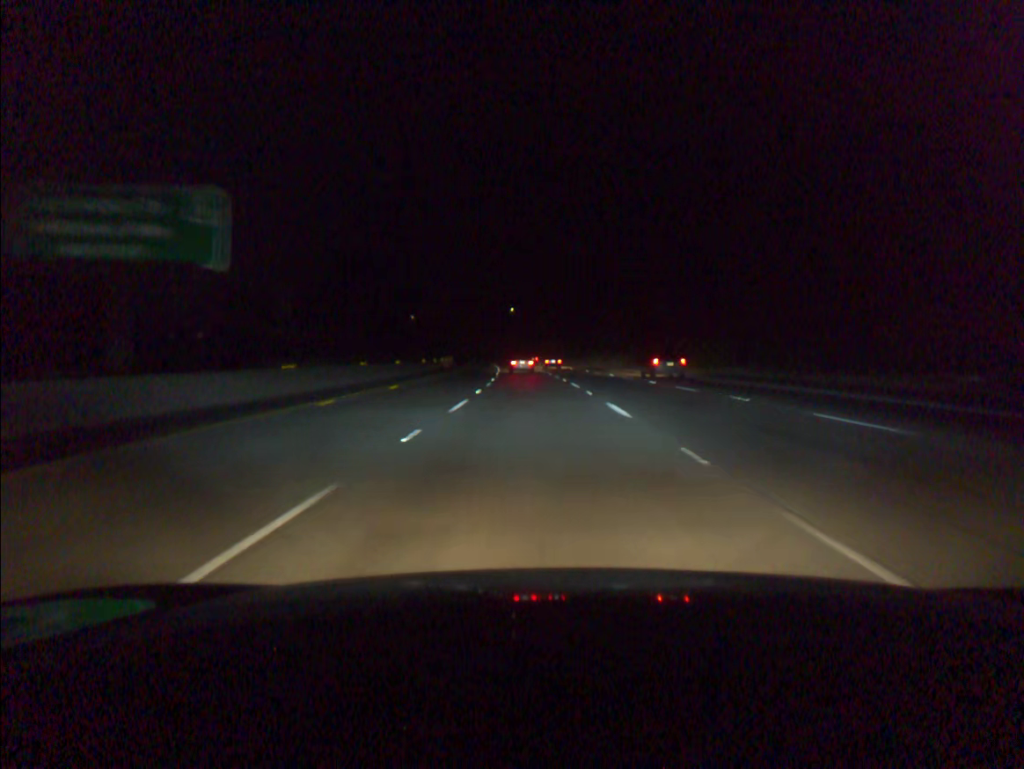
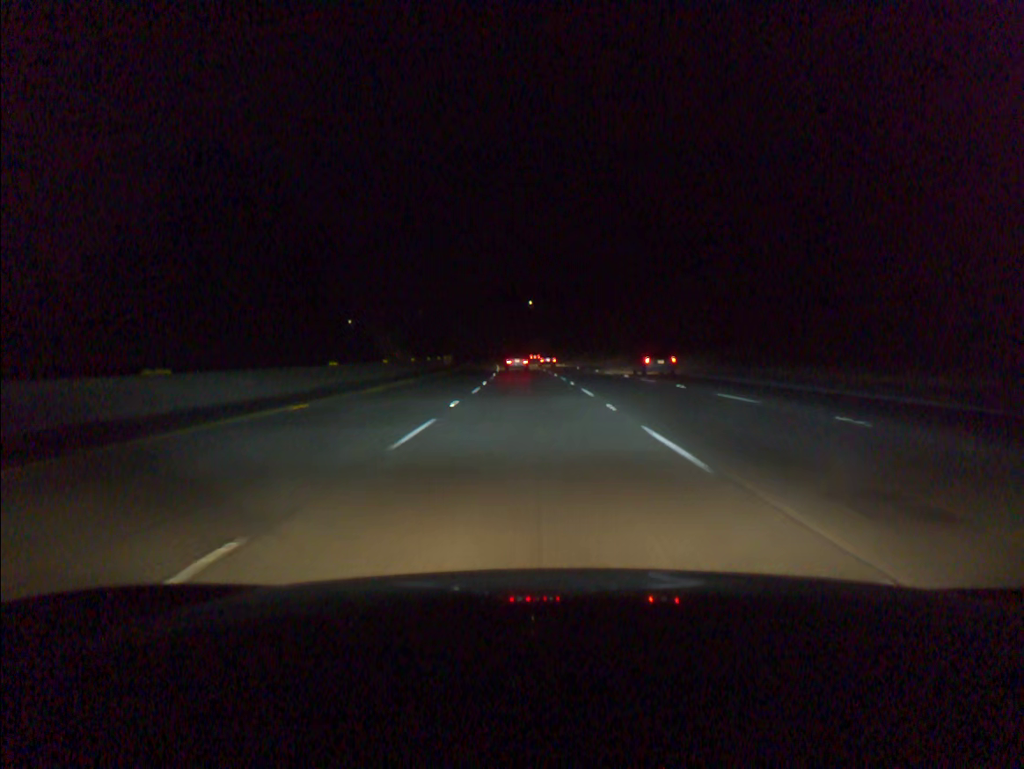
(-0.5, +36.3) m; -1°
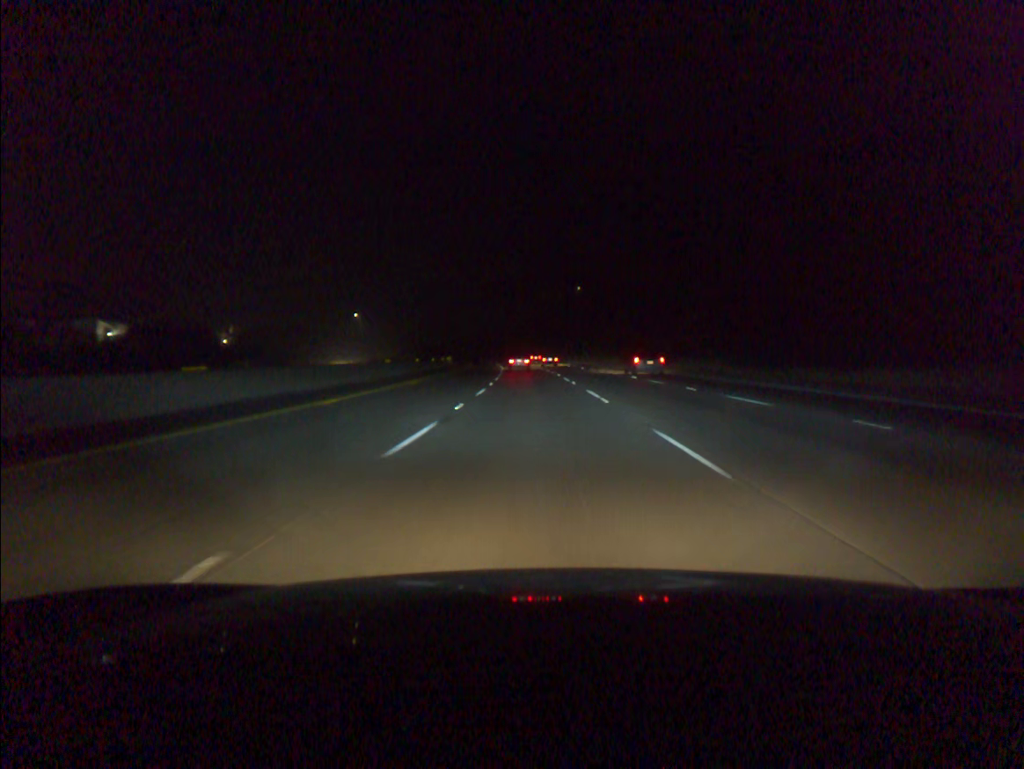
(-2.0, +73.5) m; -3°
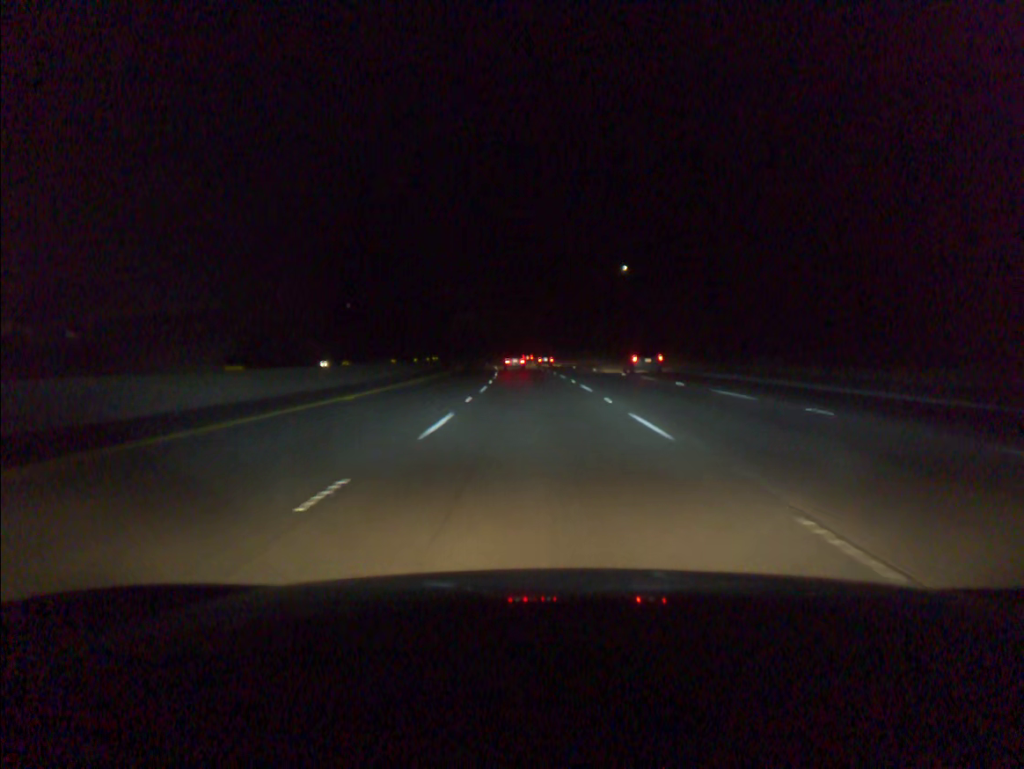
(-1.1, +55.9) m; -2°
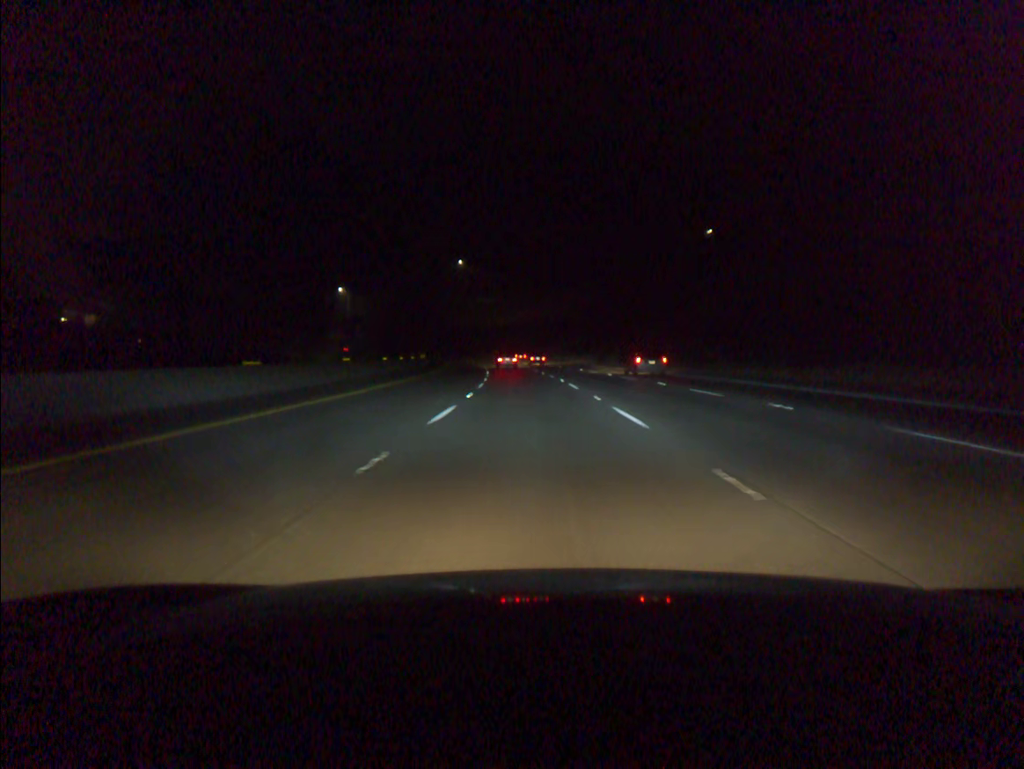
(-1.3, +56.2) m; -3°
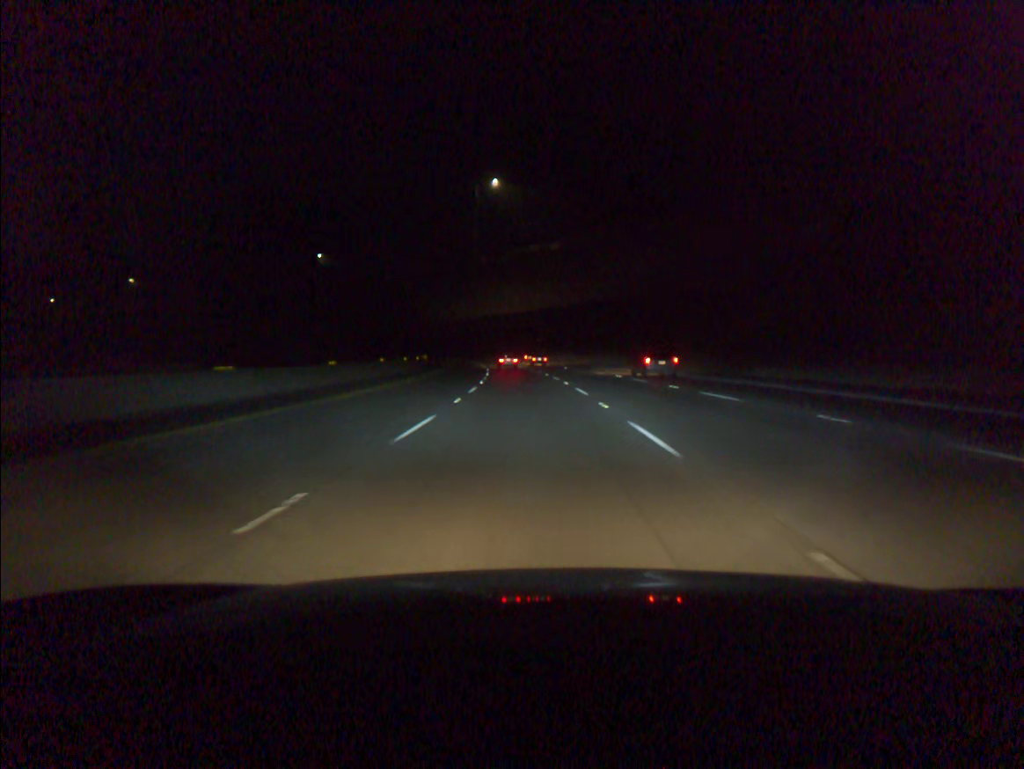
(-3.3, +75.3) m; -6°
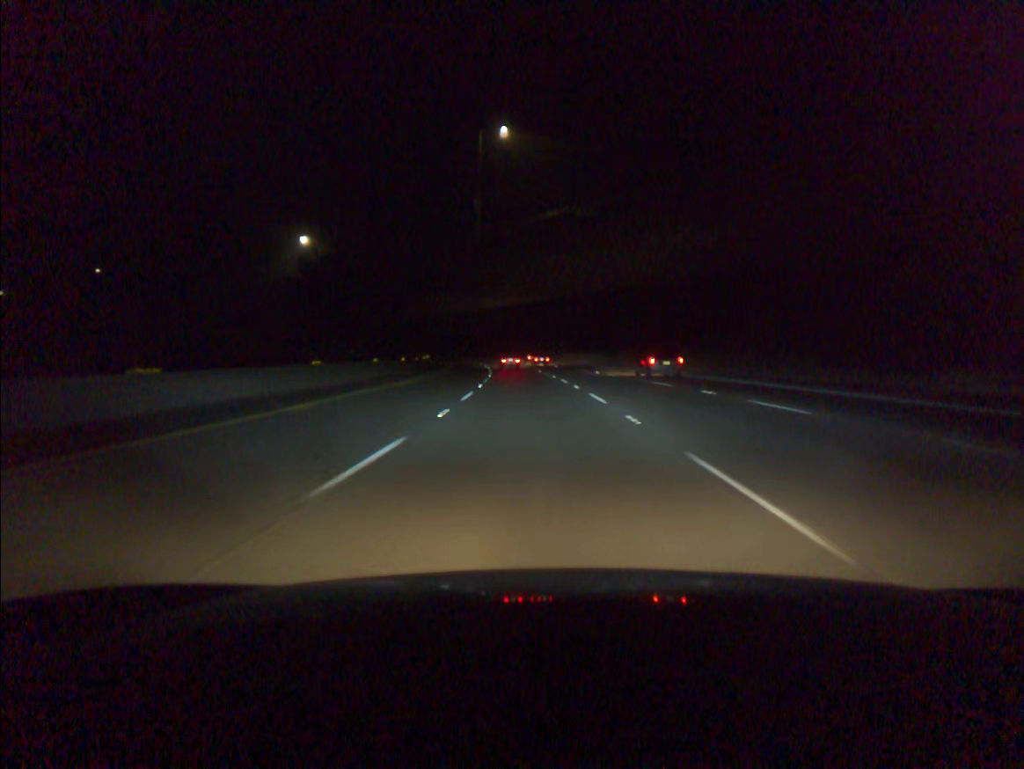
(-0.2, +18.9) m; -1°
